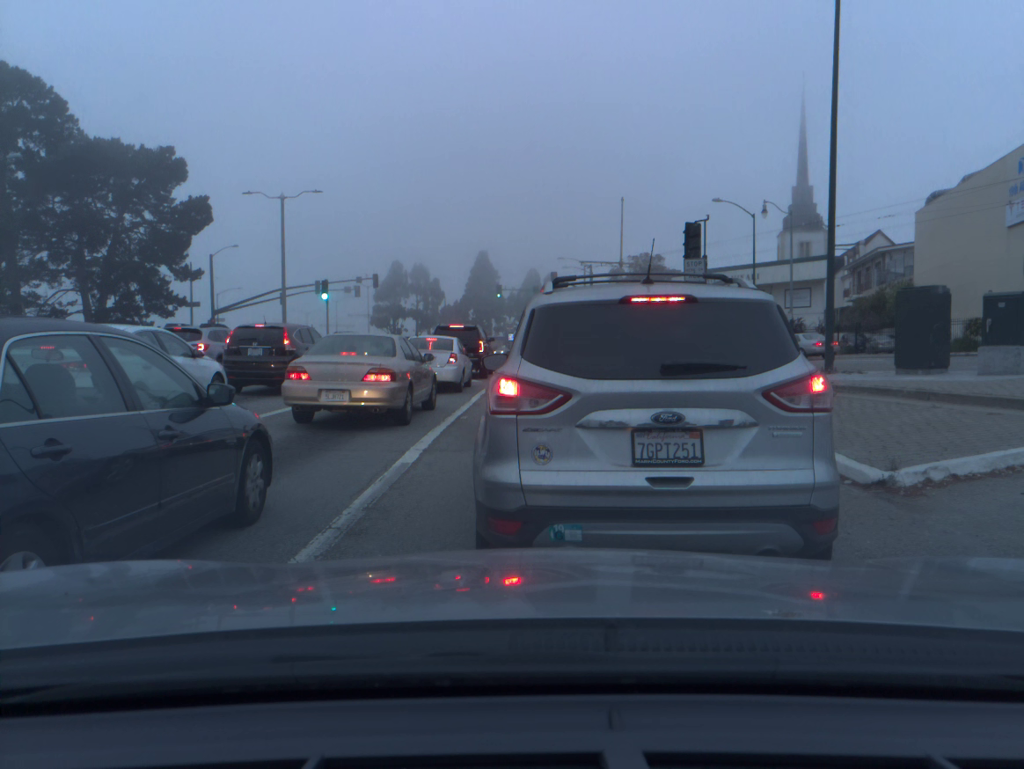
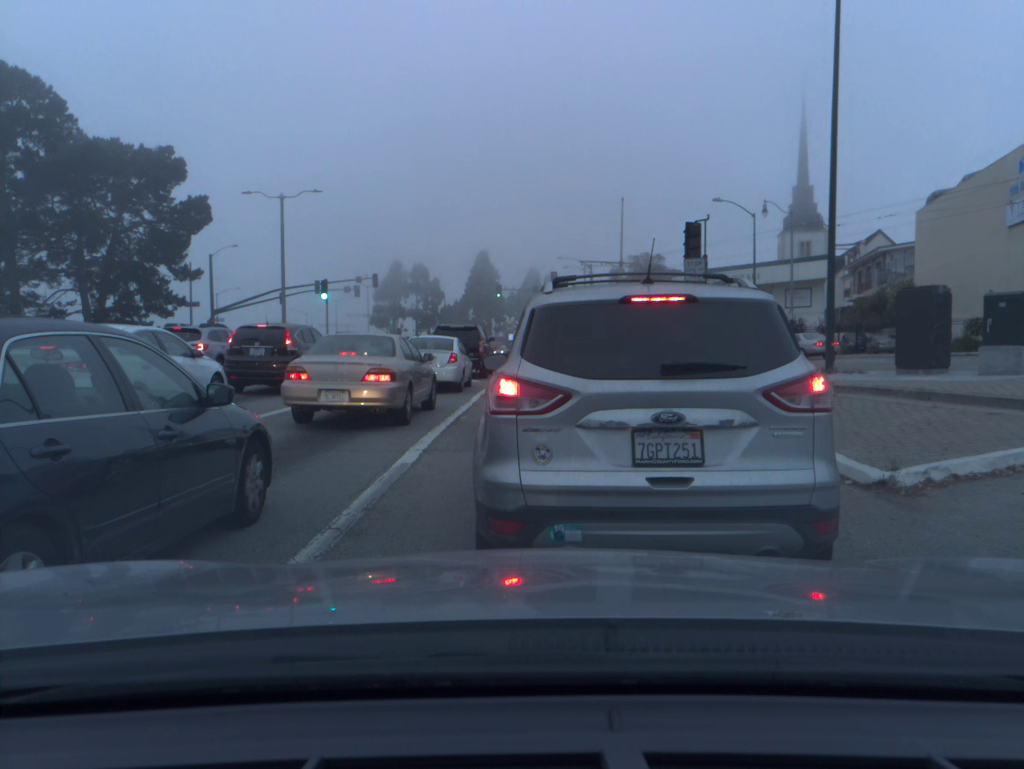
(0.0, 0.0) m; 0°
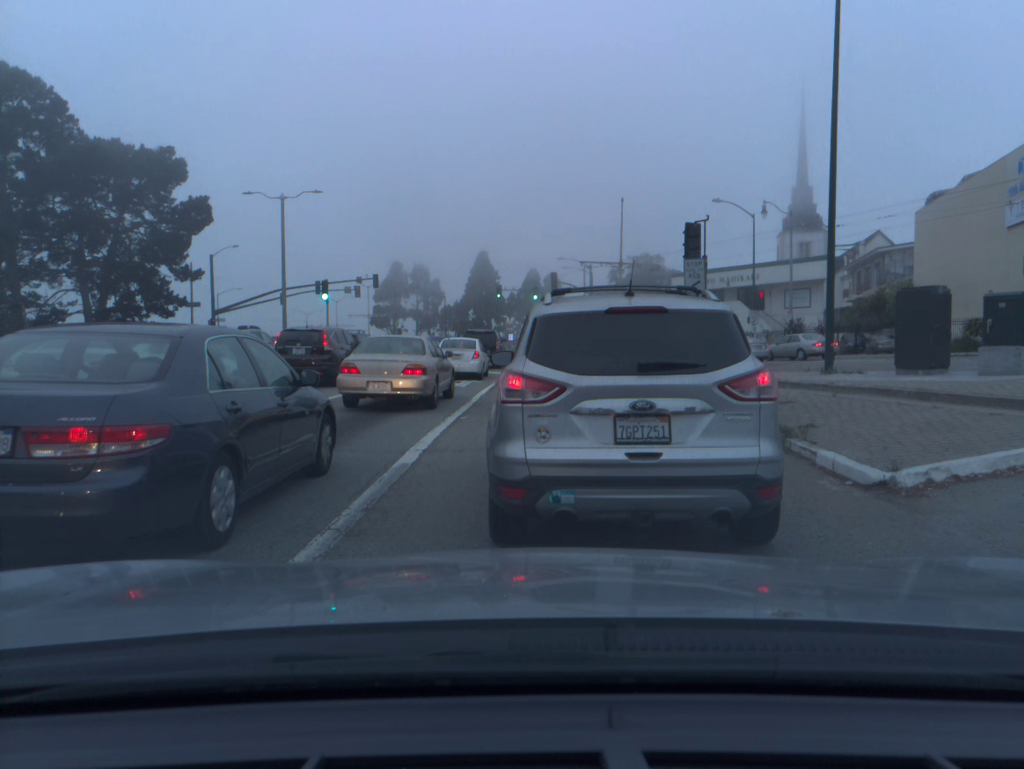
(0.0, 0.0) m; 0°
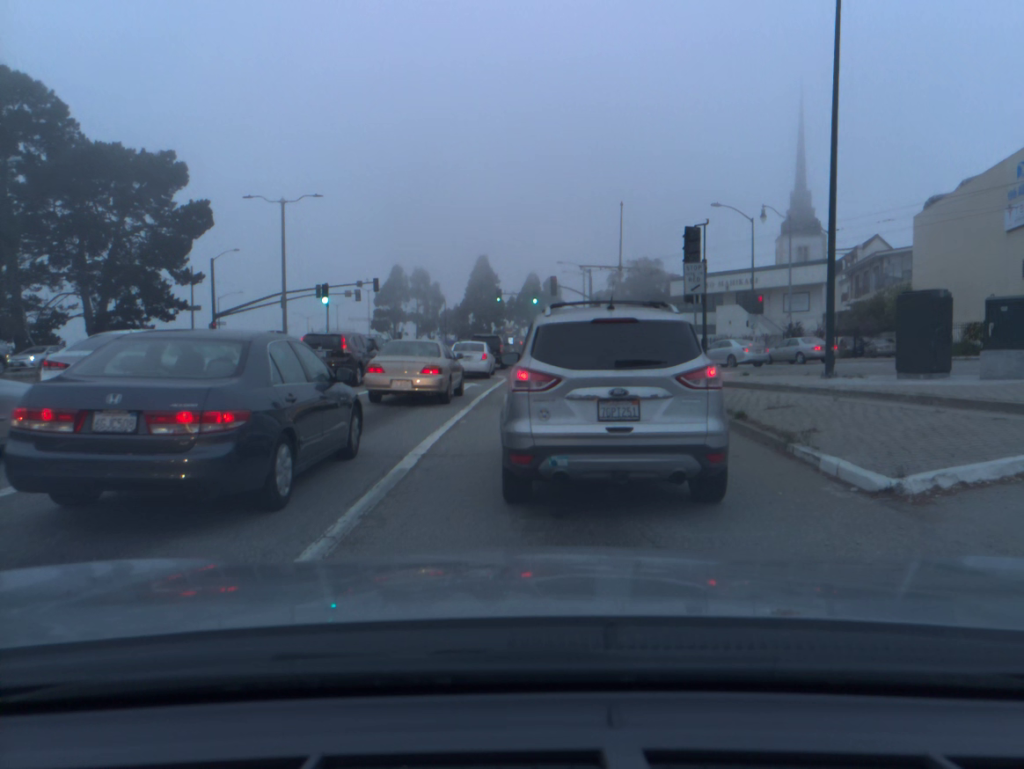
(0.0, +0.1) m; 0°
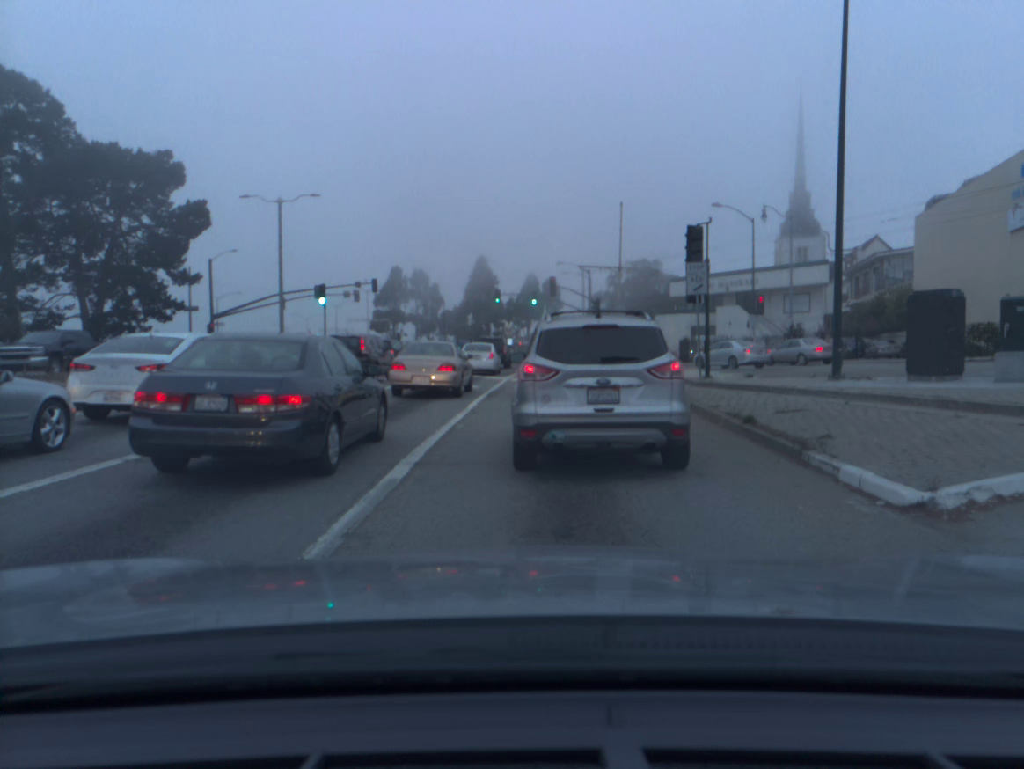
(0.0, +0.5) m; 0°
